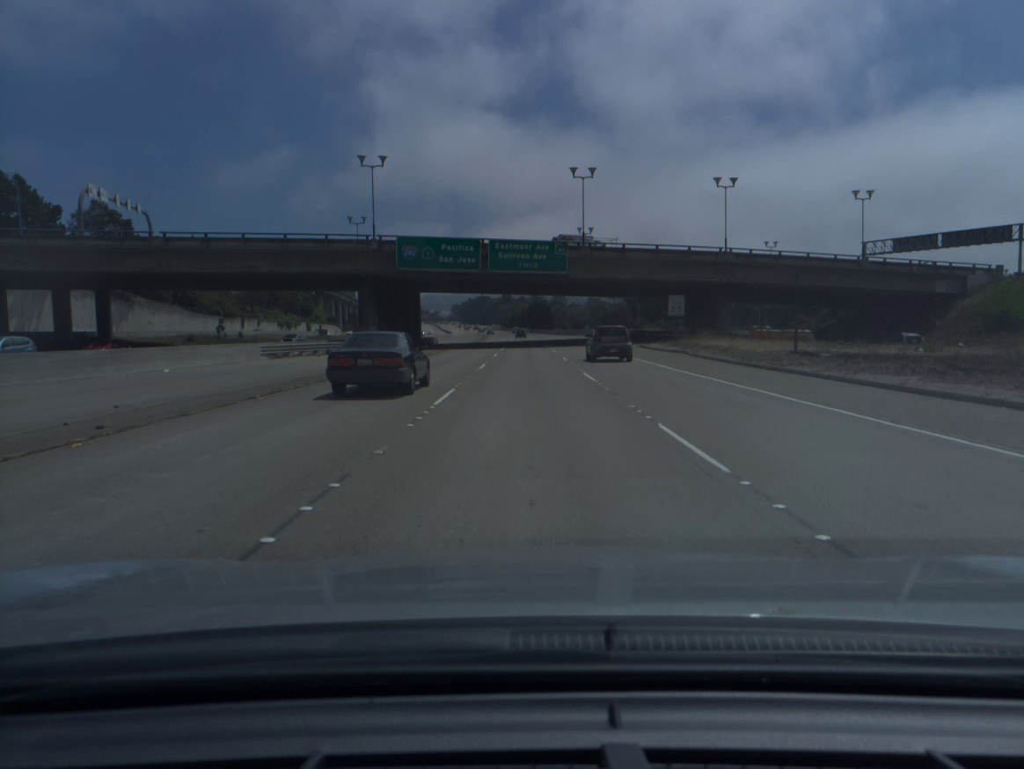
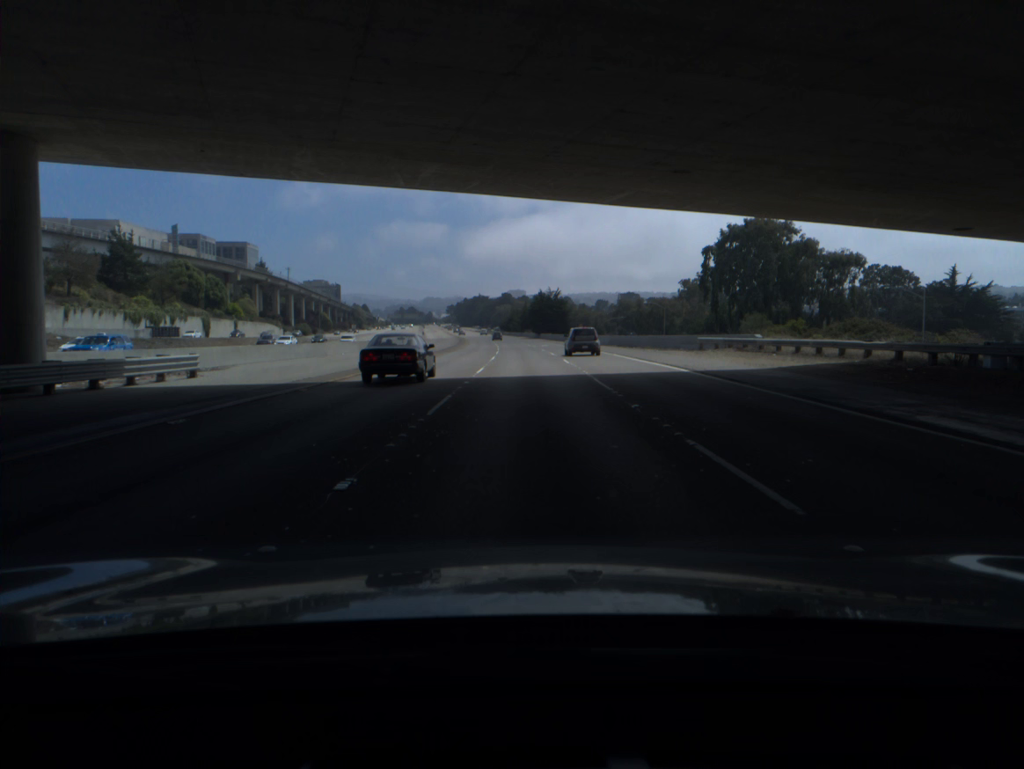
(0.0, +74.6) m; 0°
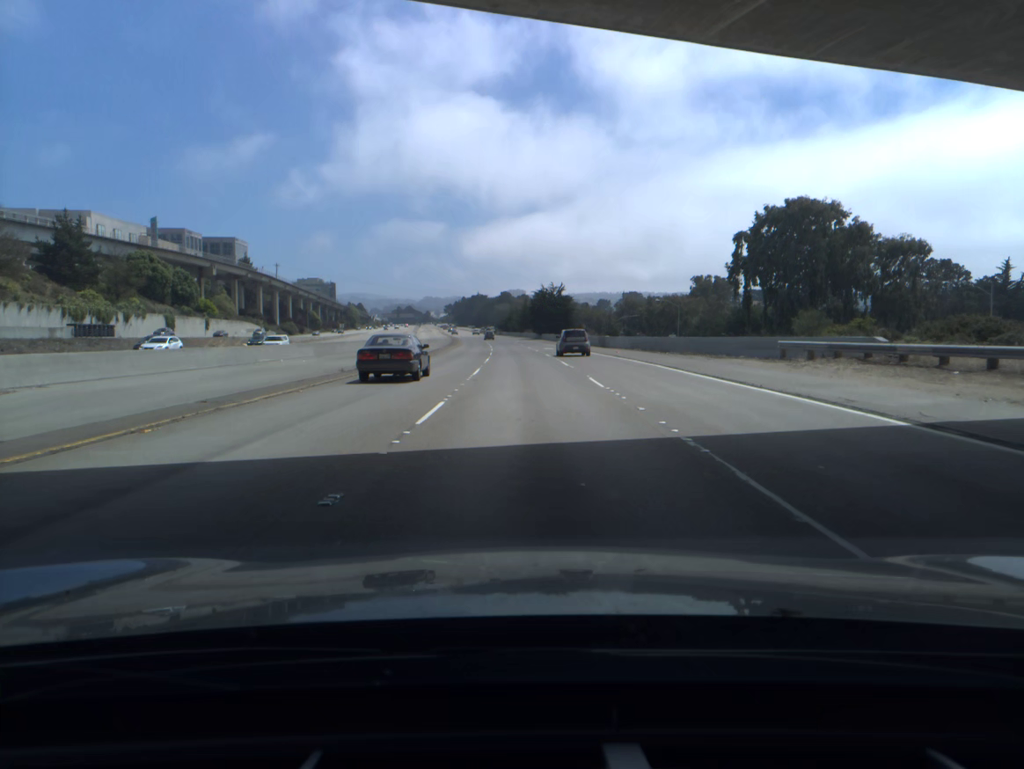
(0.0, +15.1) m; 0°
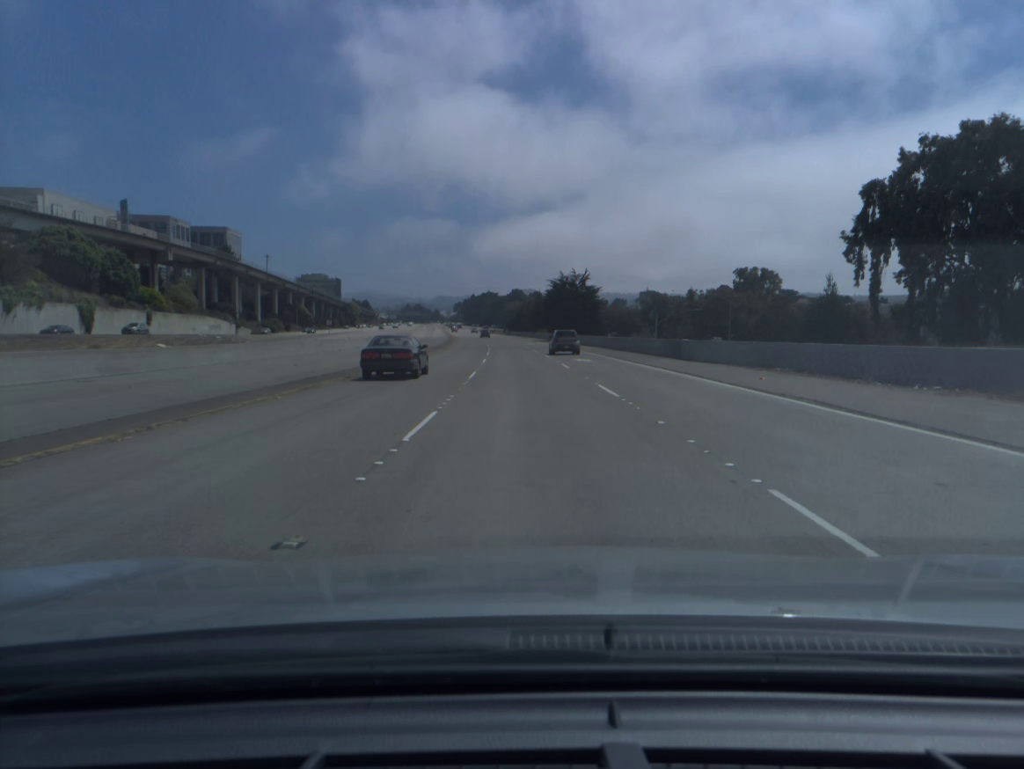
(-0.2, +30.6) m; -1°
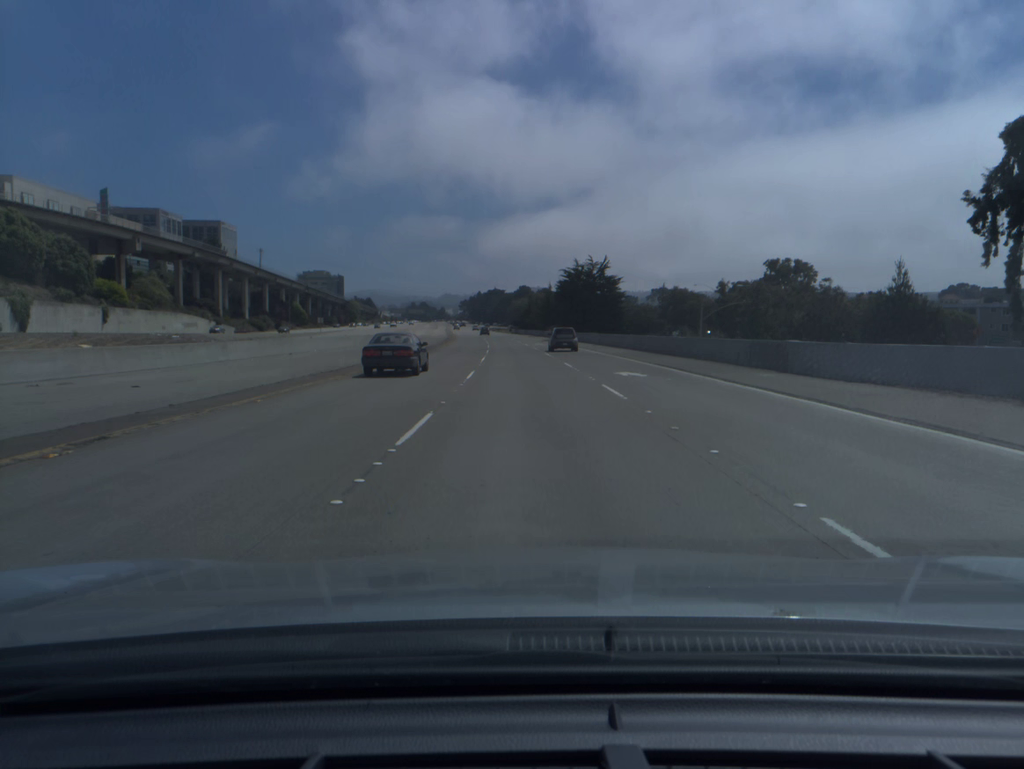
(-0.1, +15.6) m; -1°
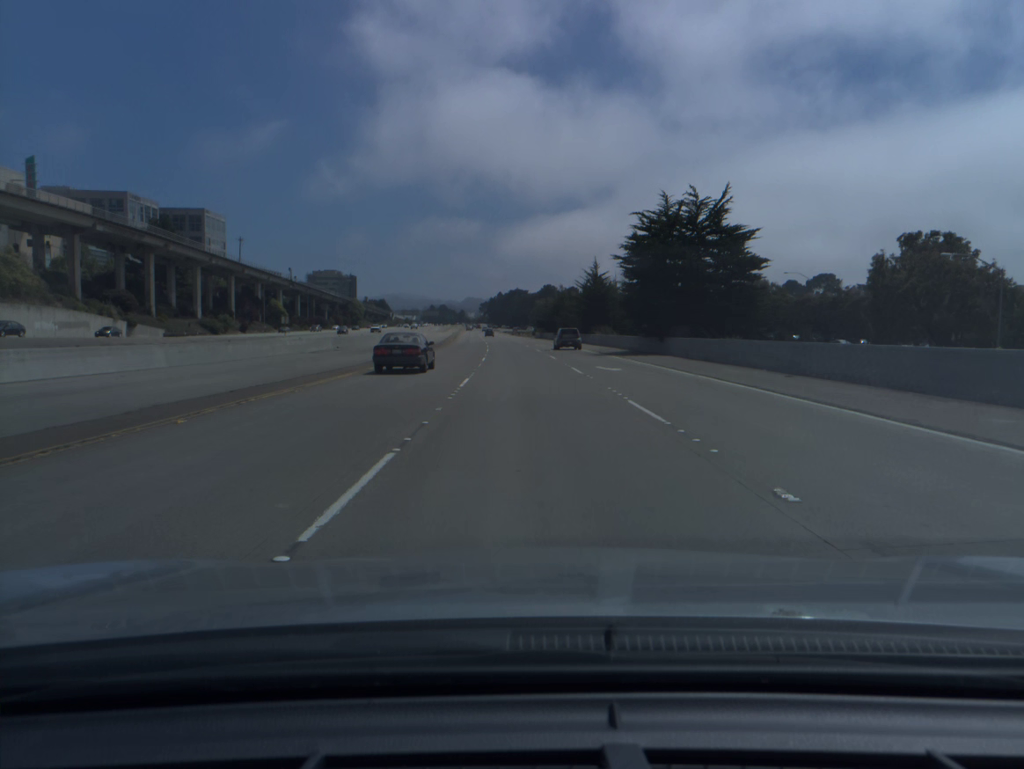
(-0.8, +47.9) m; -2°
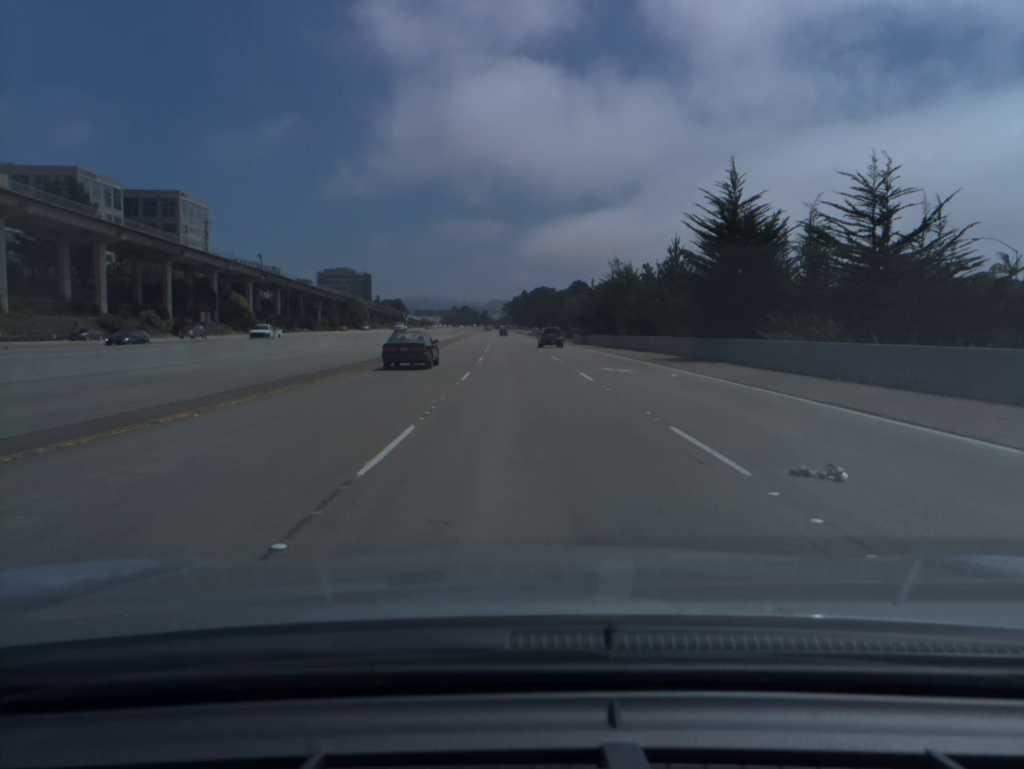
(-0.7, +48.6) m; -2°
